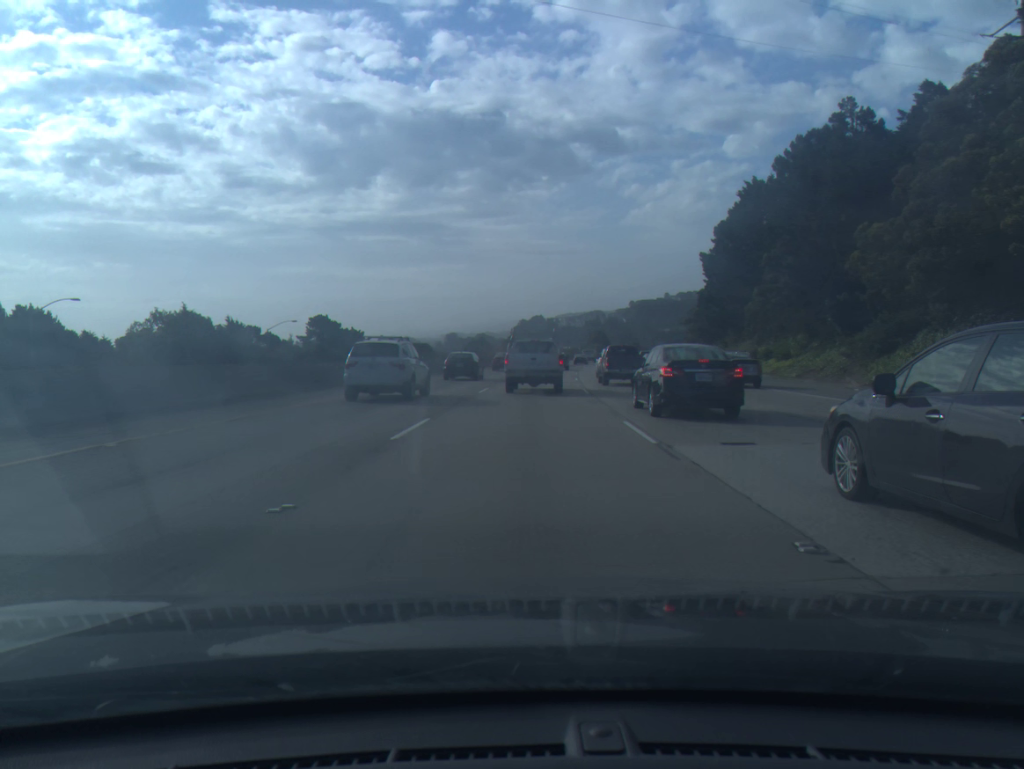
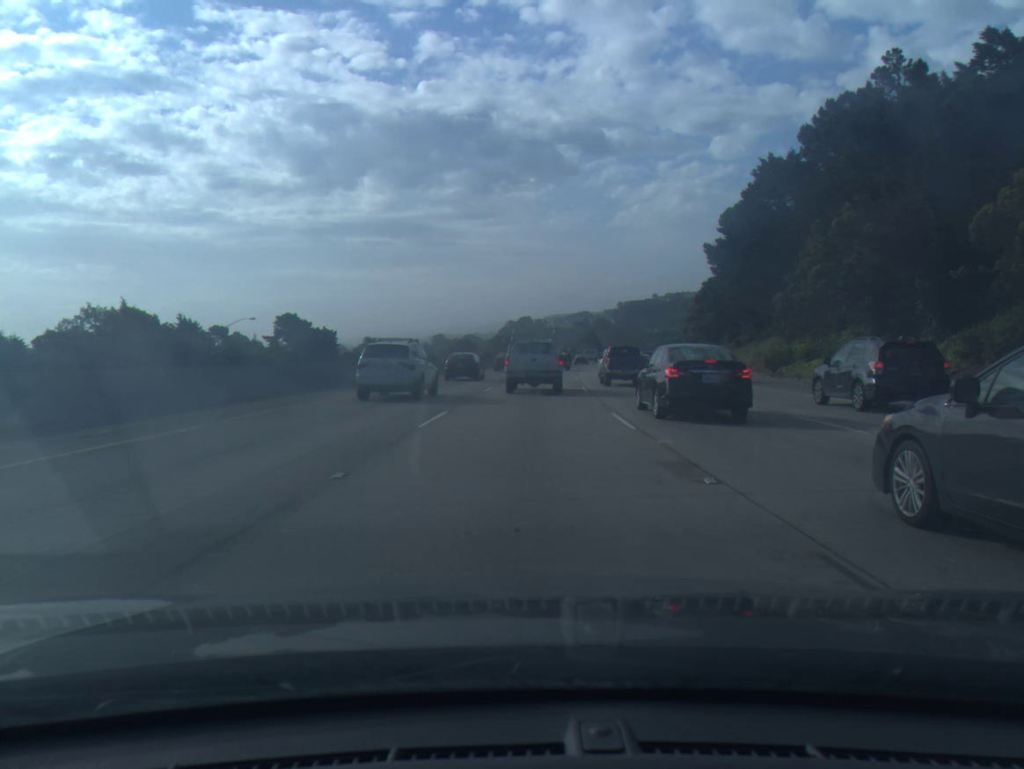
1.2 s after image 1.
(+0.1, +12.5) m; +1°
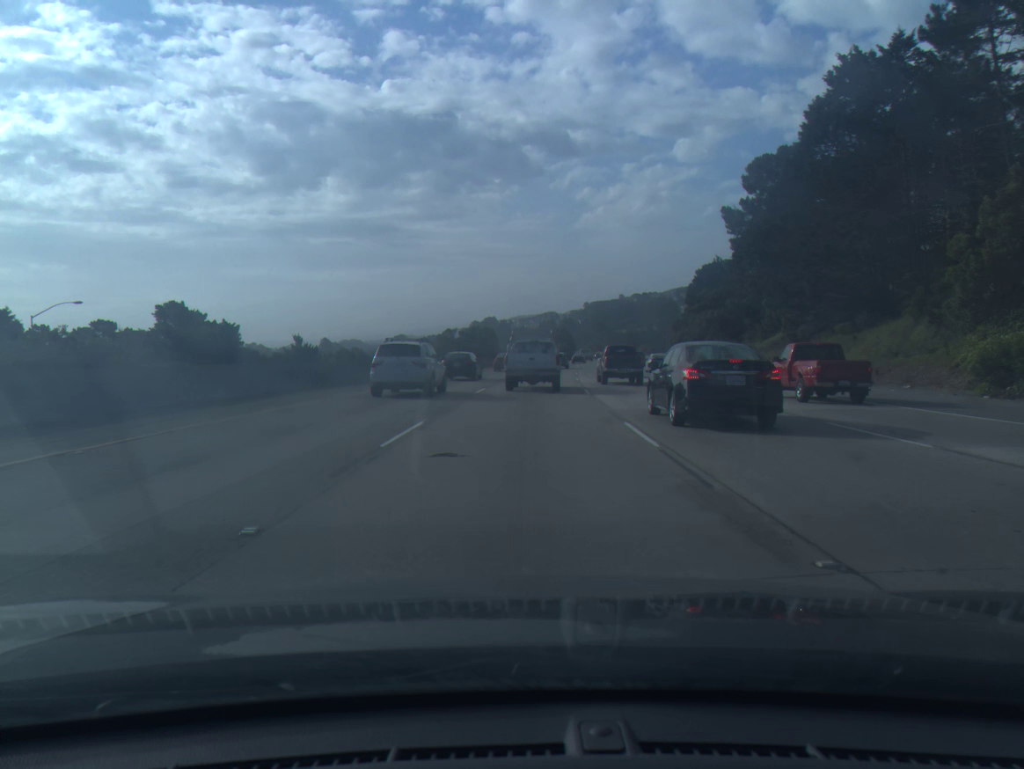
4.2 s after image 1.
(+0.7, +31.8) m; +2°
